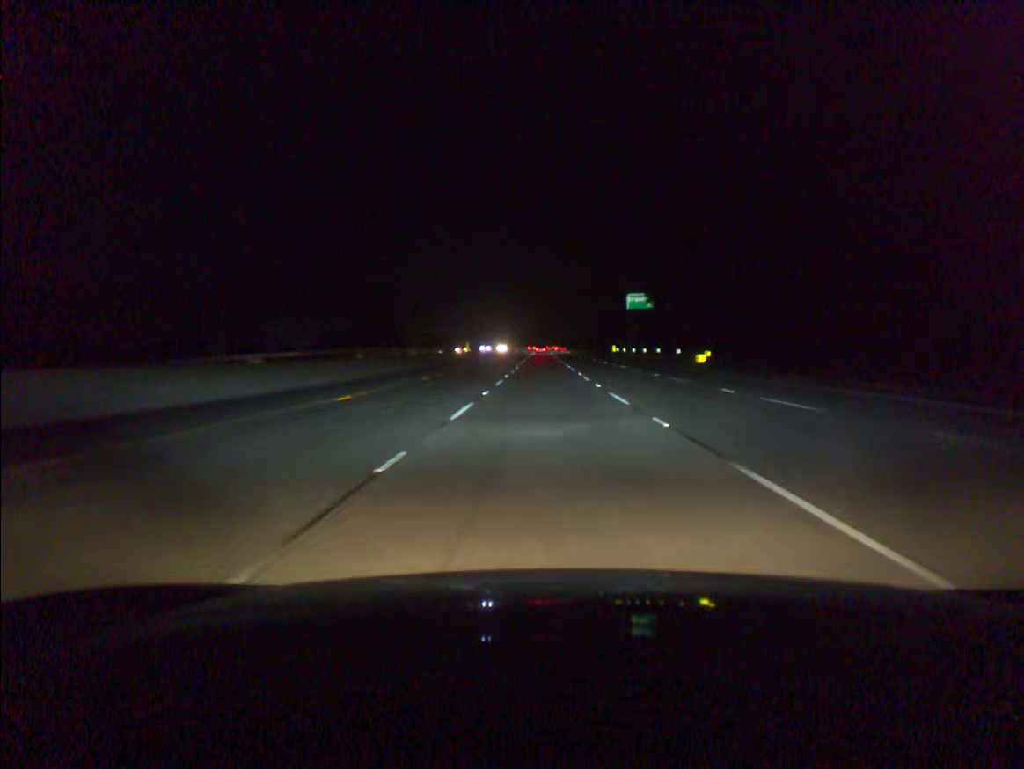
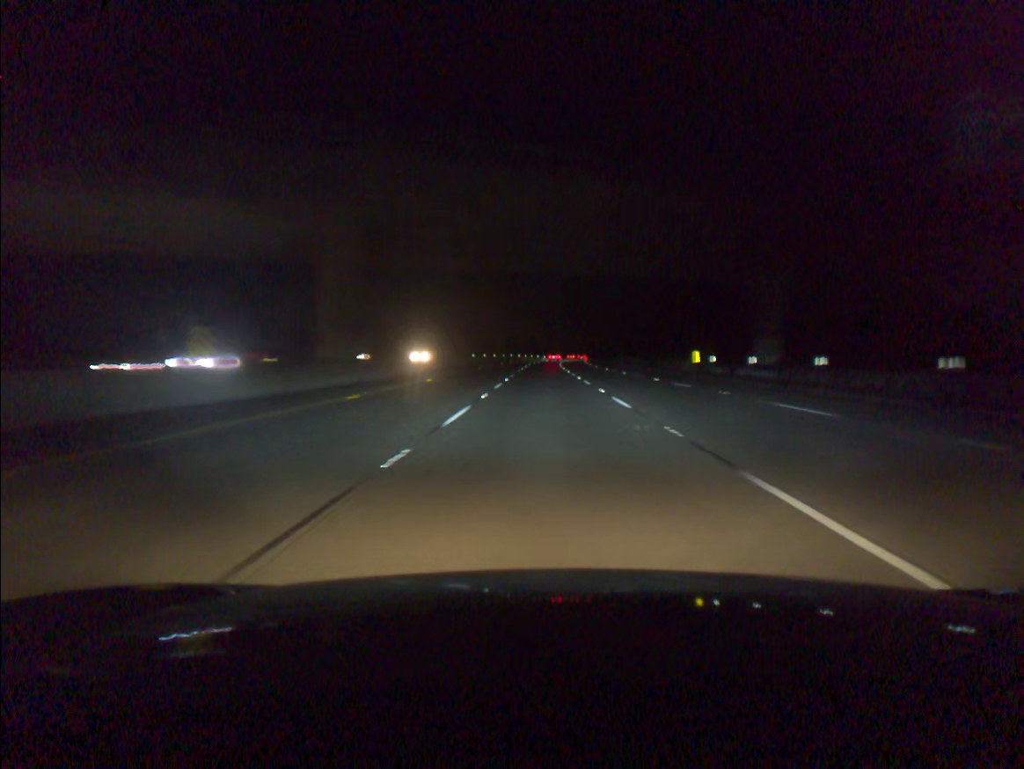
(0.0, +71.8) m; 0°
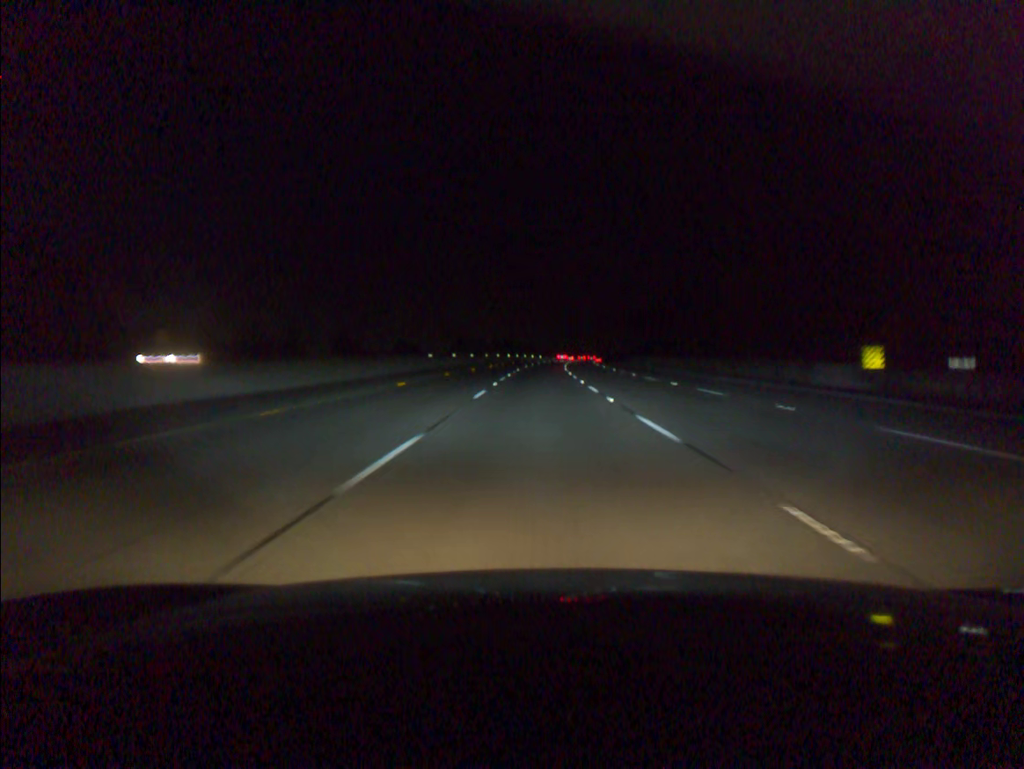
(+0.1, +35.3) m; 0°
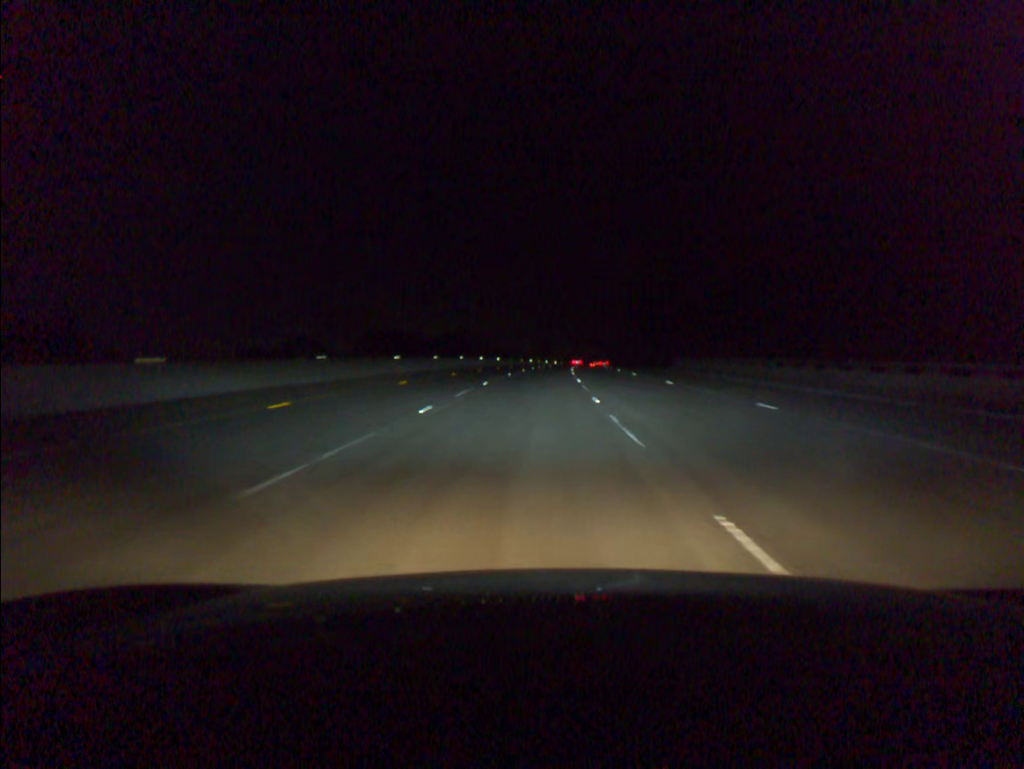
(+1.4, +86.6) m; +2°
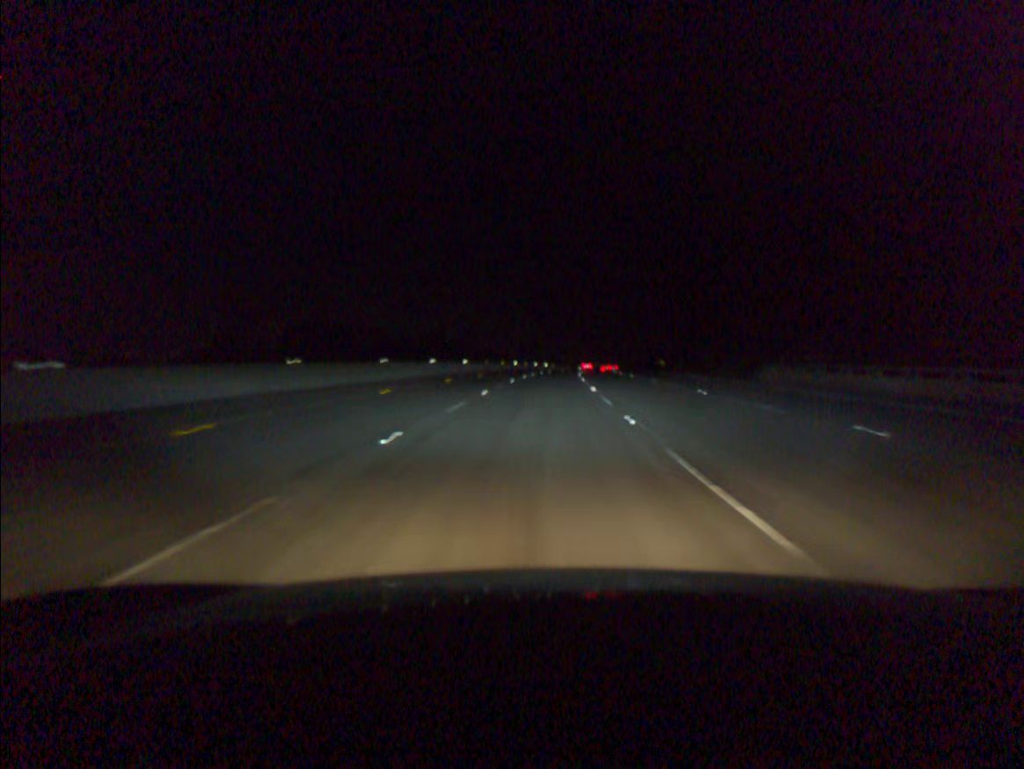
(+0.1, +34.3) m; +1°
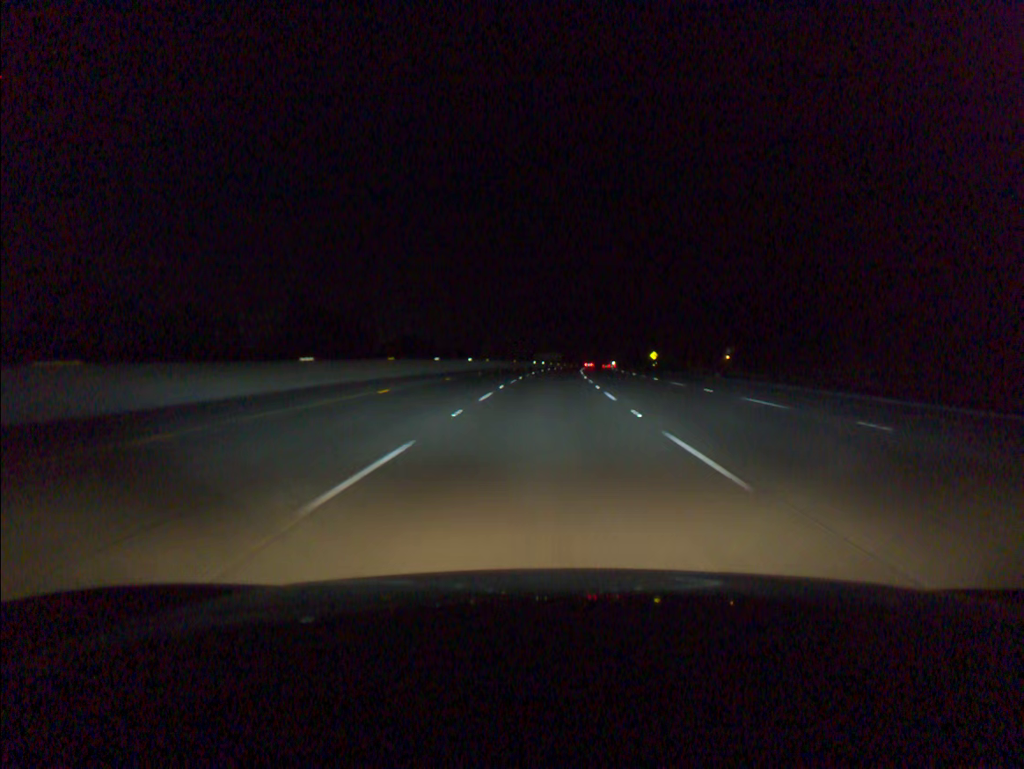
(+2.8, +86.7) m; +4°
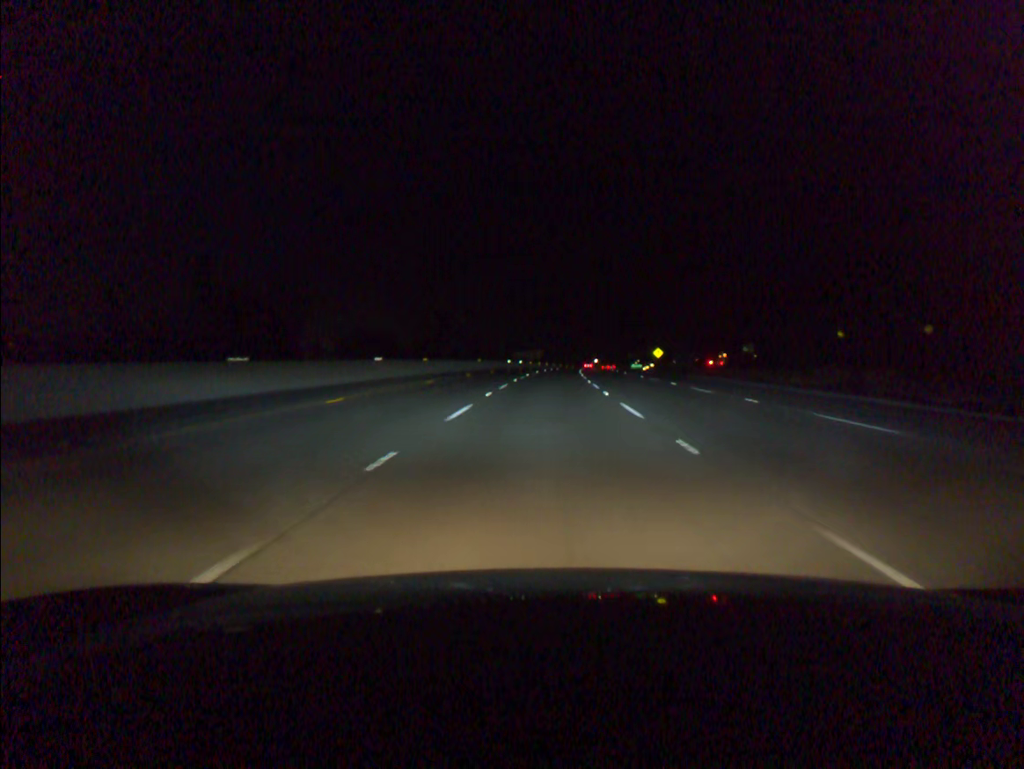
(+0.4, +34.7) m; +2°
